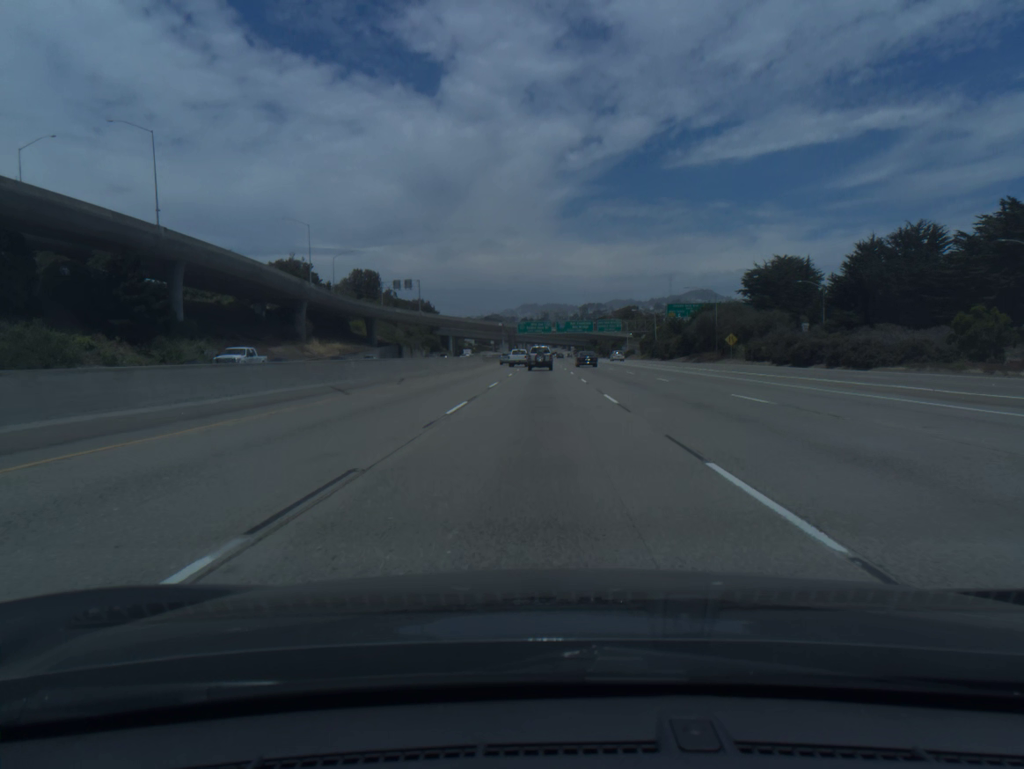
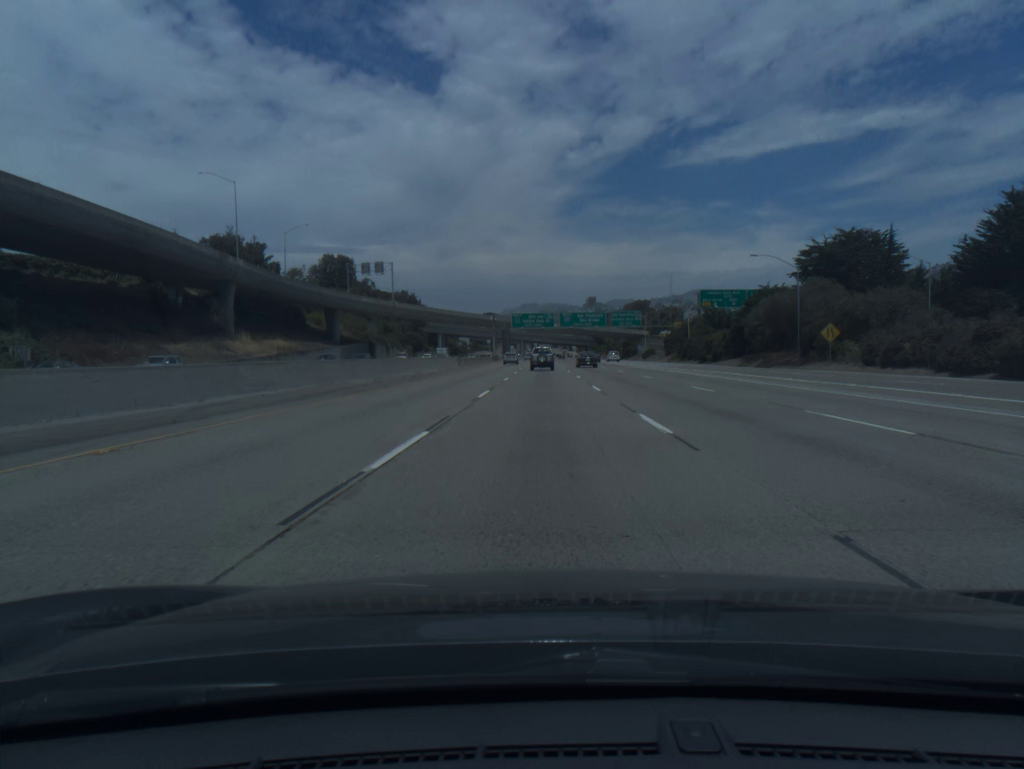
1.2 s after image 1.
(0.0, +35.5) m; 0°
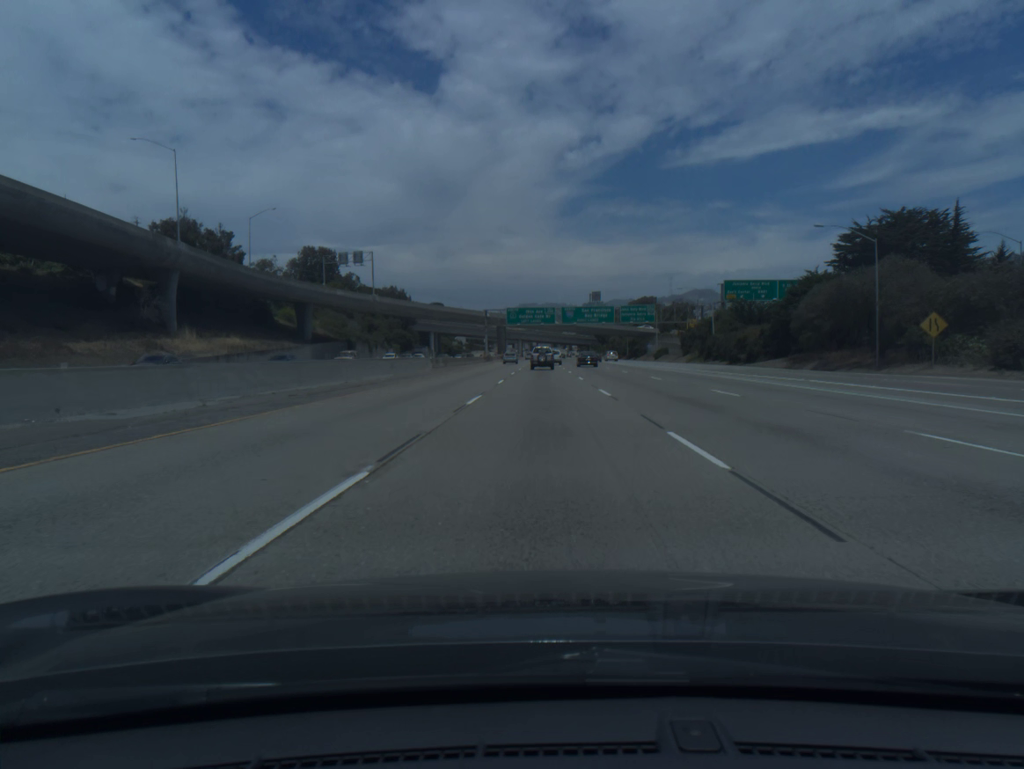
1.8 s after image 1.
(0.0, +17.8) m; 0°
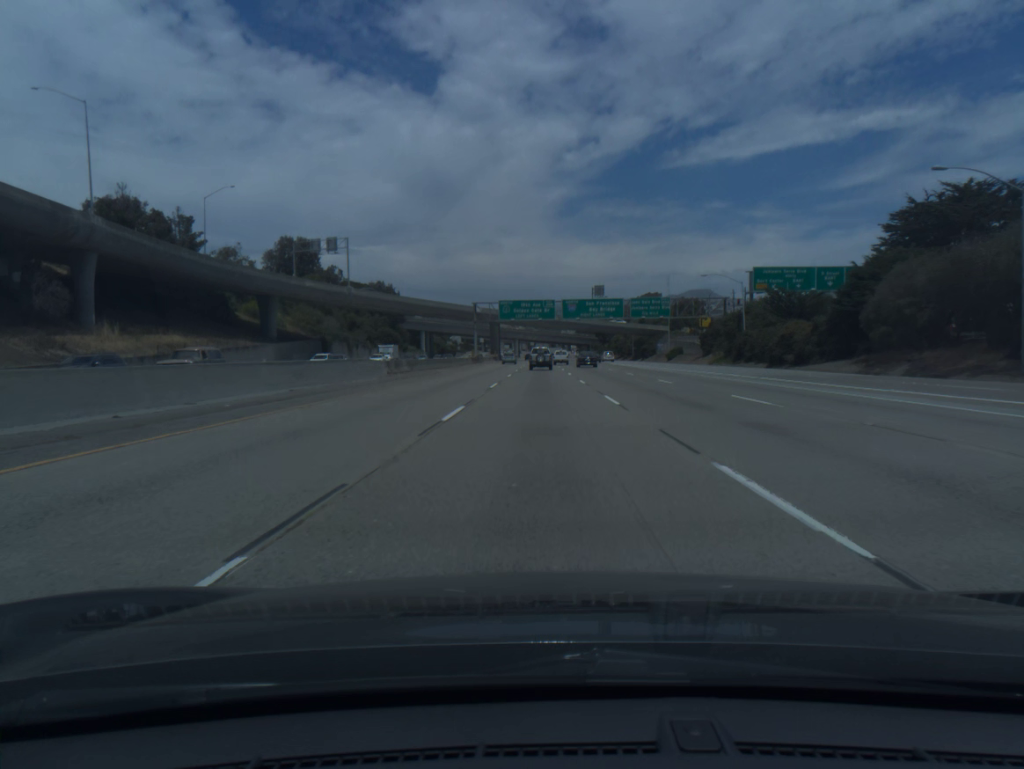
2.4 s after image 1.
(0.0, +17.8) m; 0°
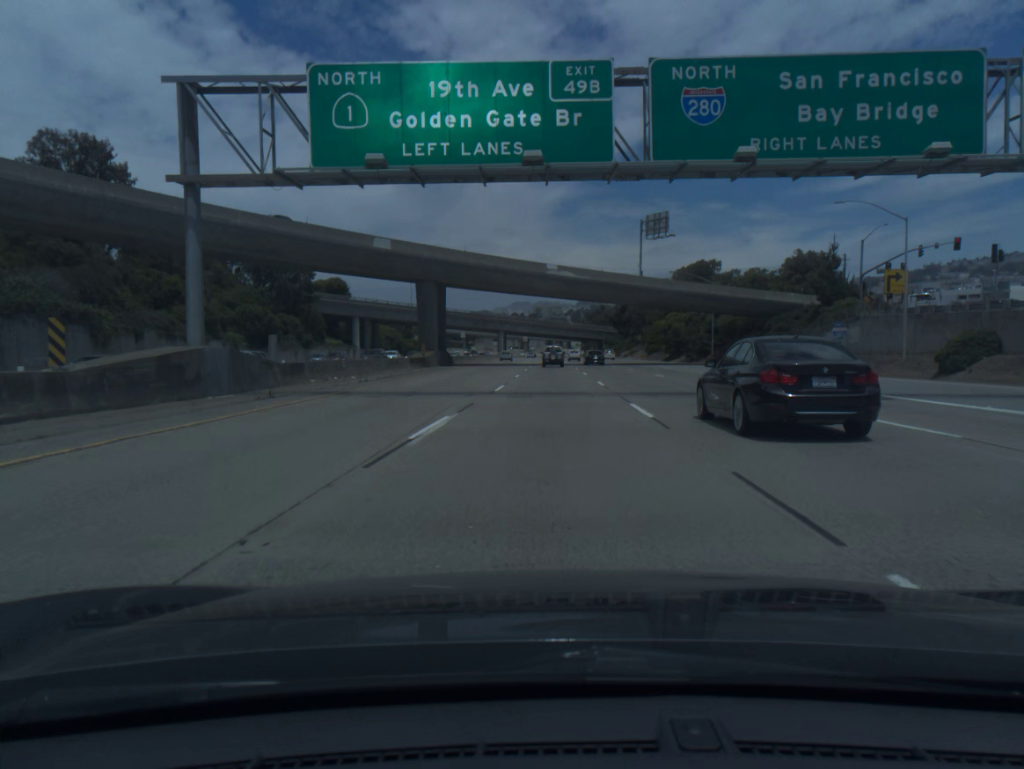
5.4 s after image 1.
(0.0, +89.7) m; 0°
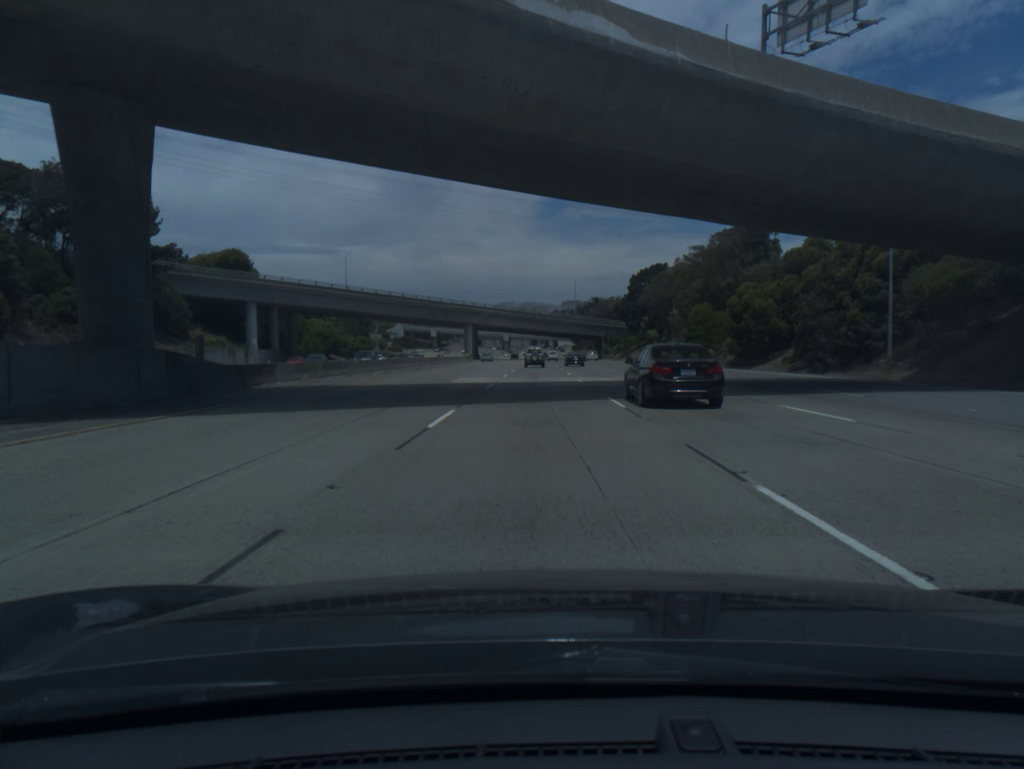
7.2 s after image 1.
(+0.7, +54.5) m; +1°
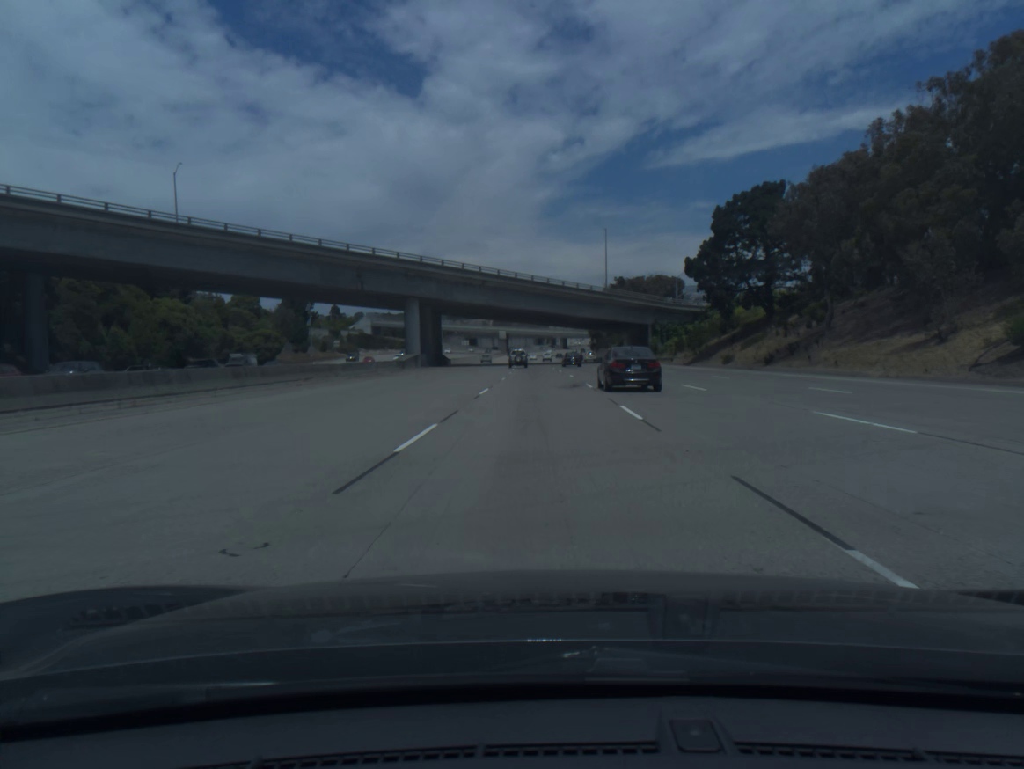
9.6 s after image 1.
(-0.3, +73.8) m; 0°
